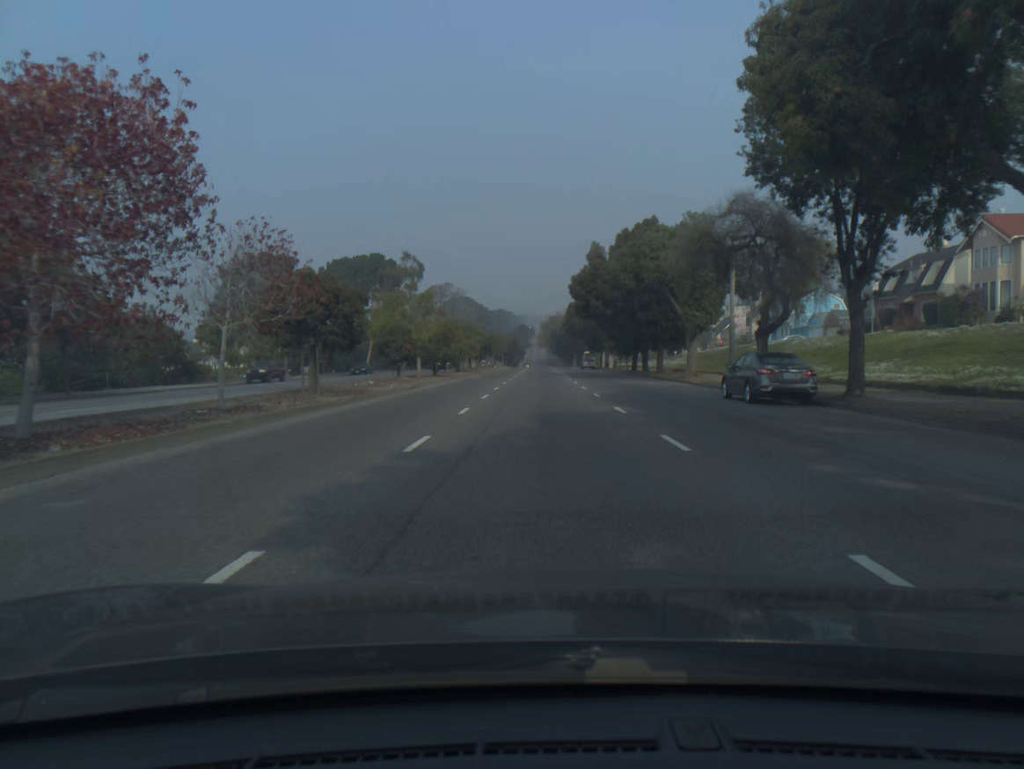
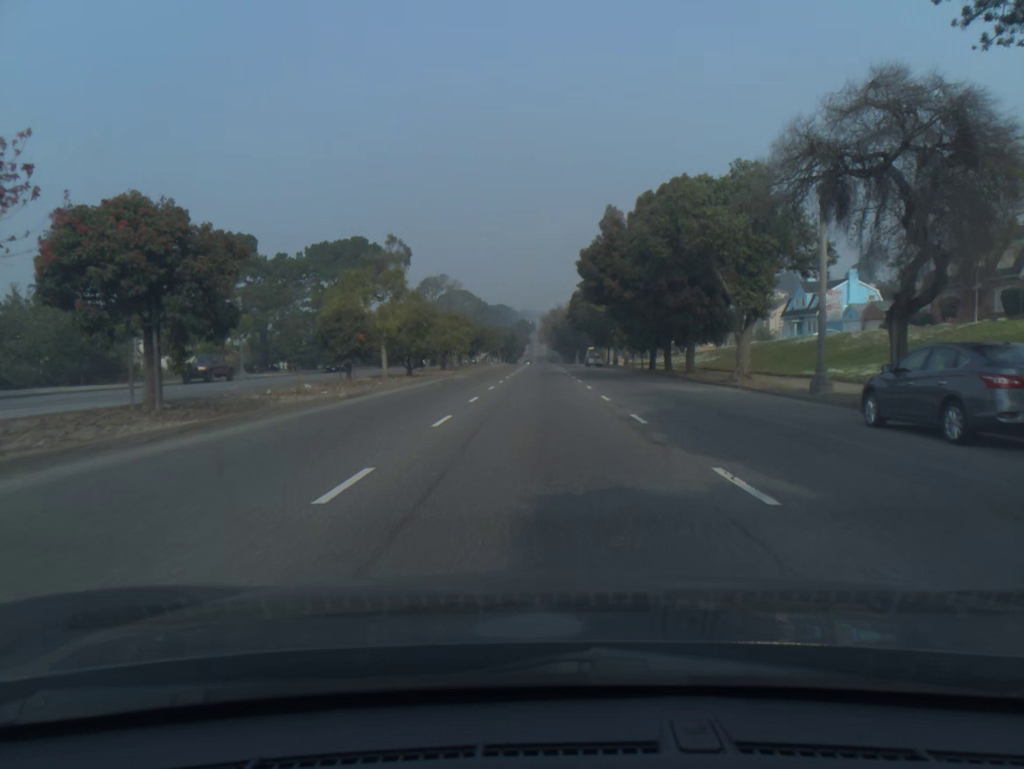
(0.0, +11.0) m; 0°
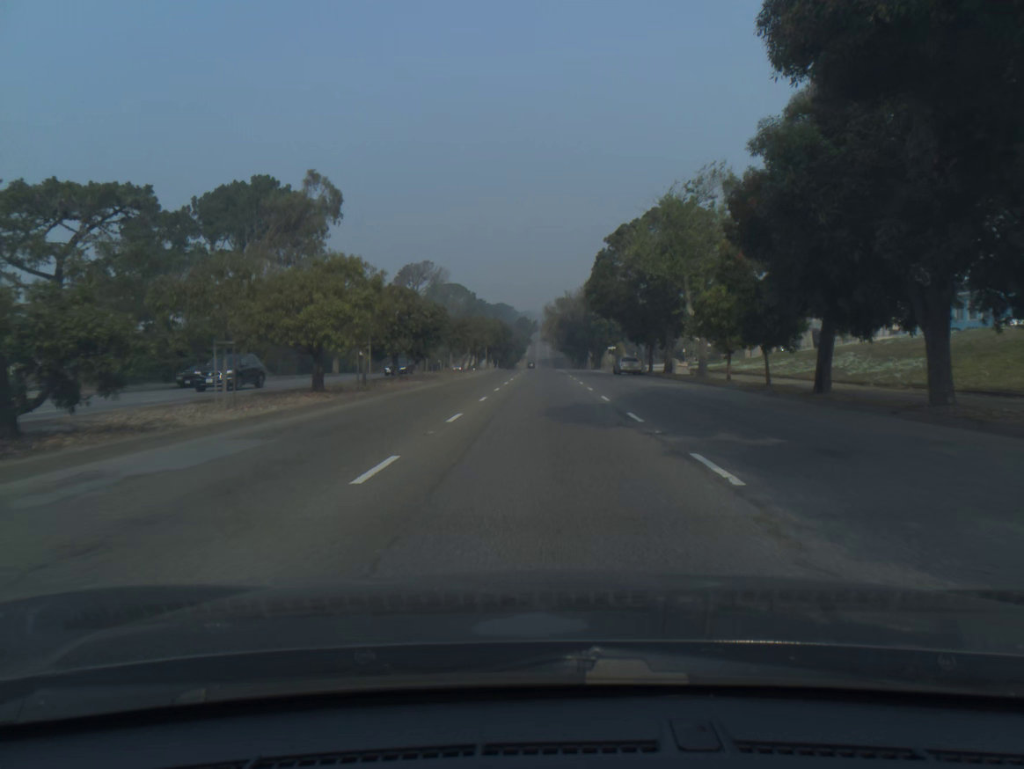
(-0.1, +34.8) m; 0°
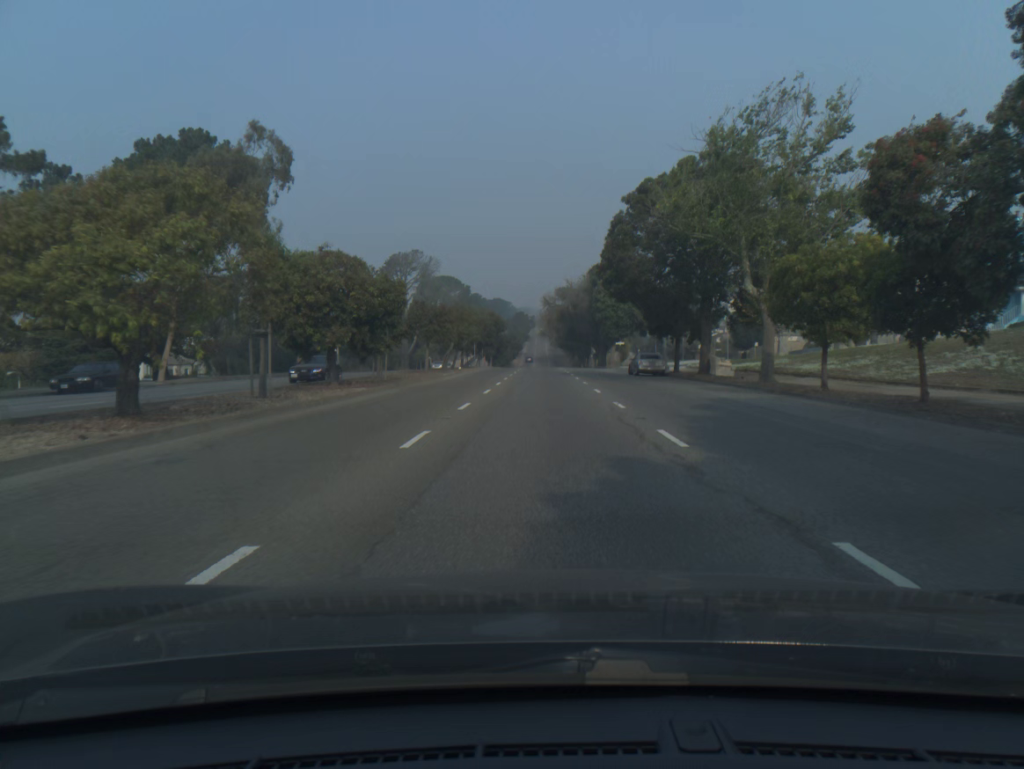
(0.0, +12.1) m; 0°
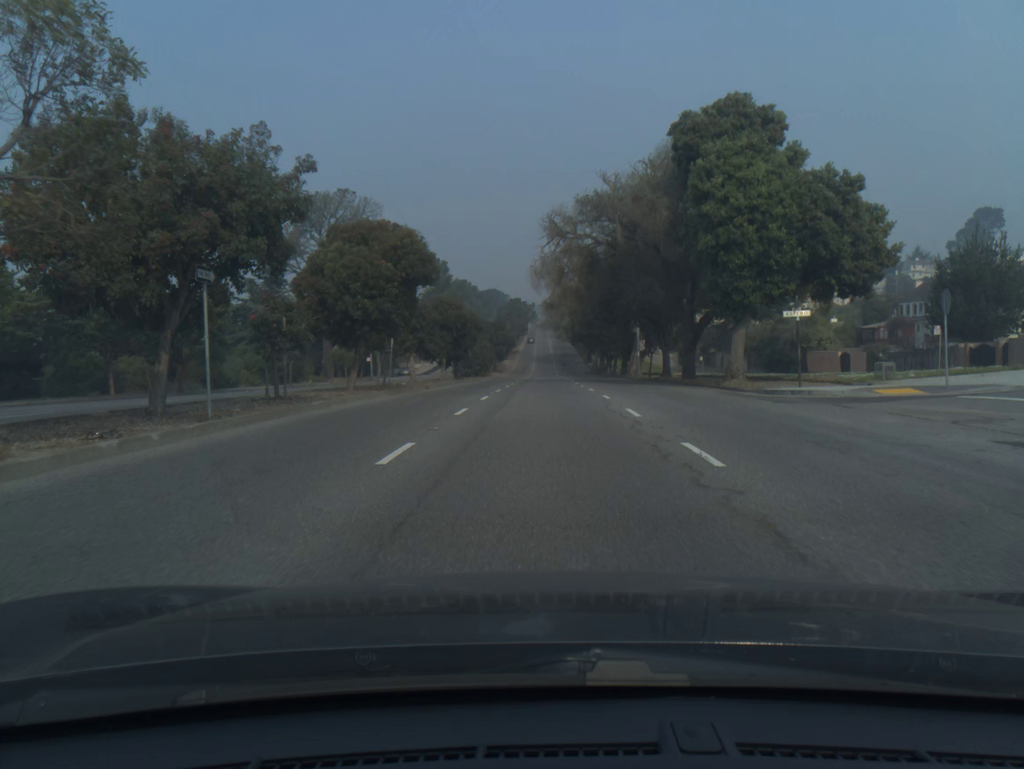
(0.0, +60.2) m; 0°
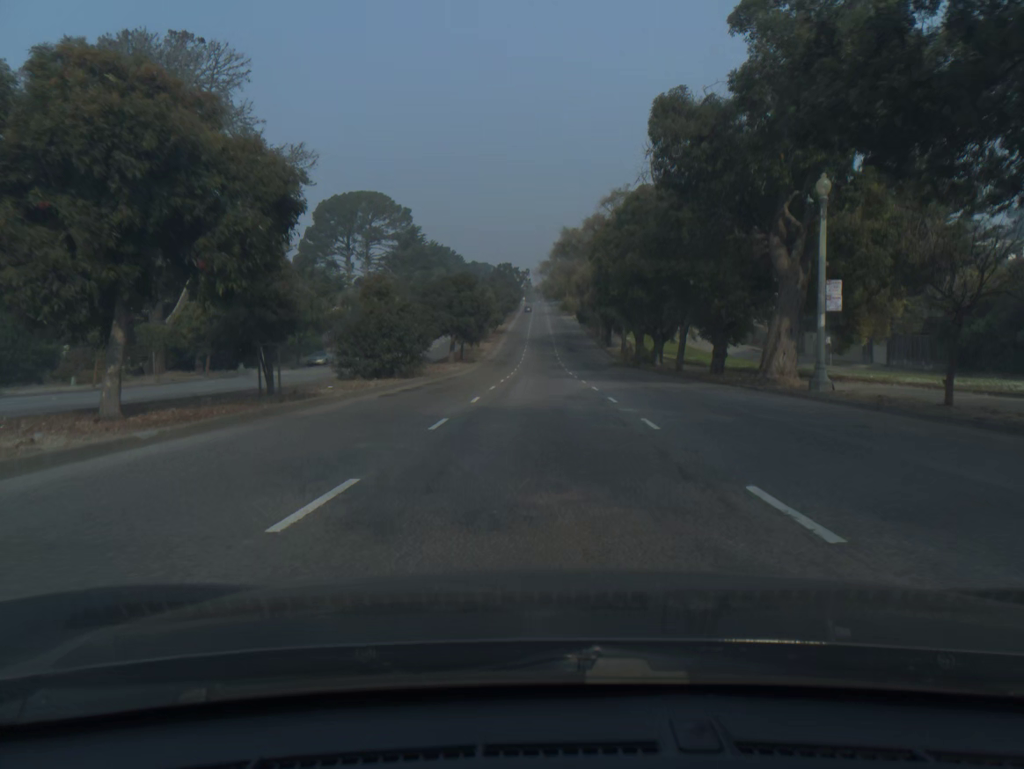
(+0.1, +46.4) m; 0°
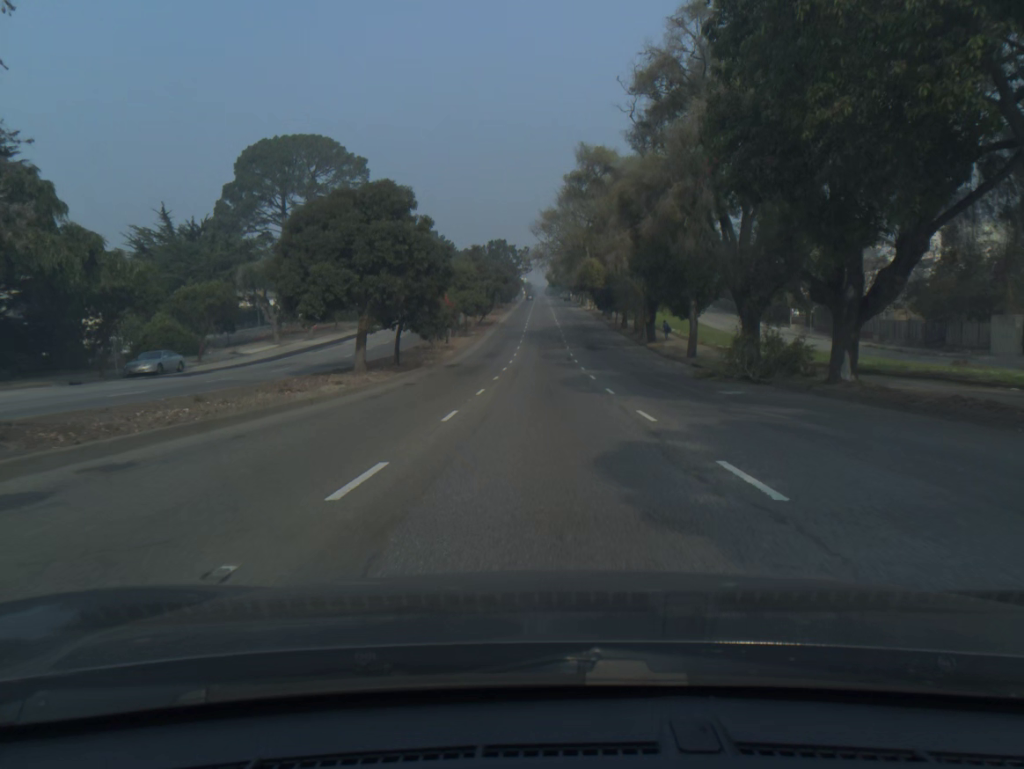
(-0.1, +34.7) m; 0°
